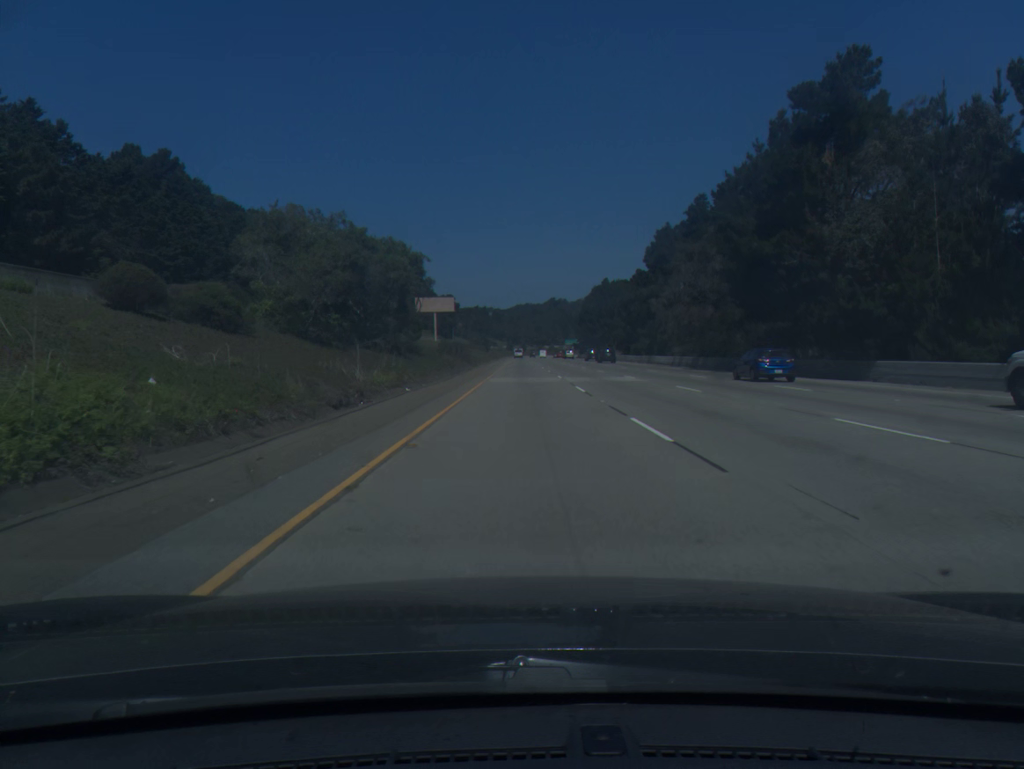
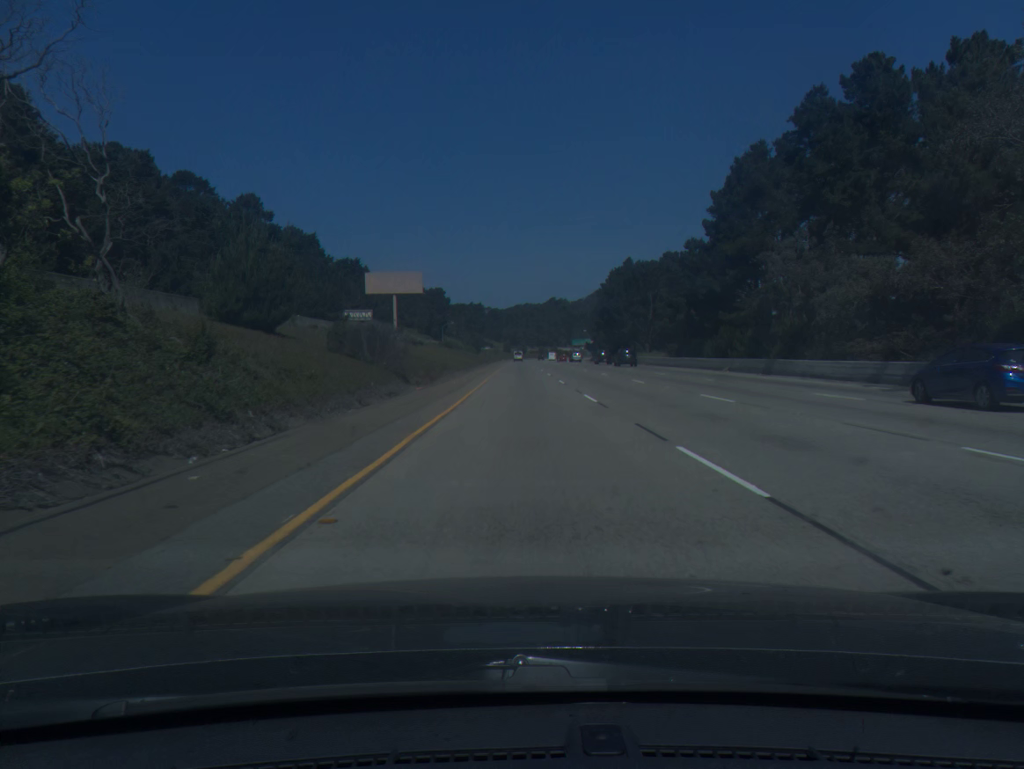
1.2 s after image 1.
(+0.1, +48.0) m; 0°
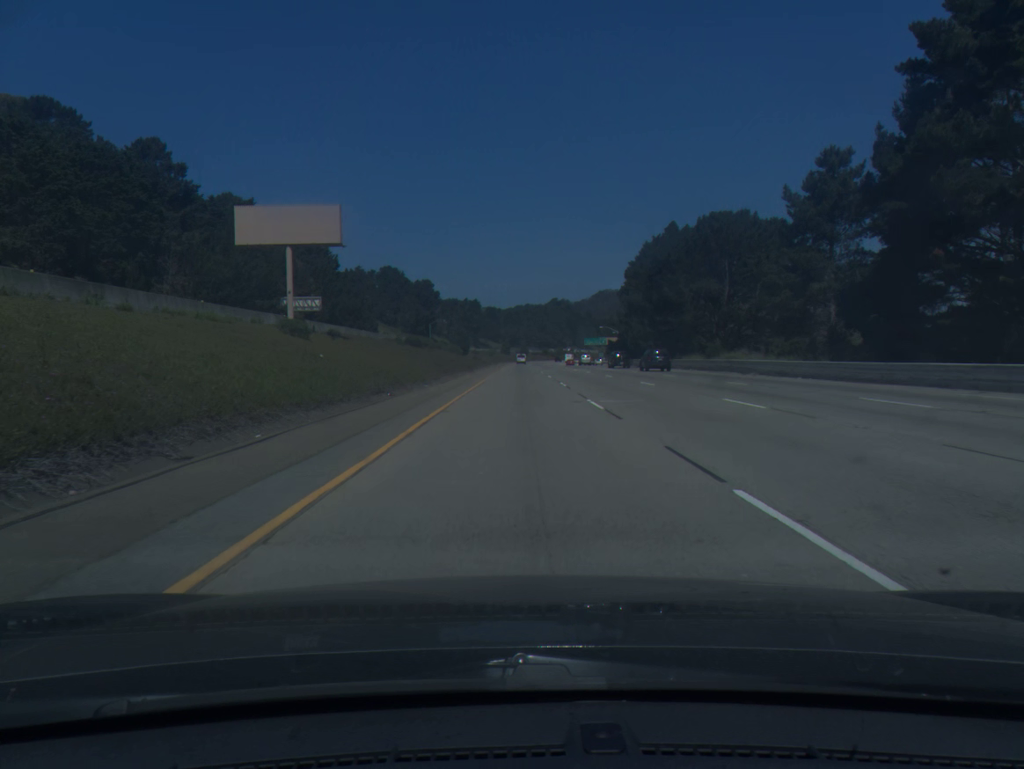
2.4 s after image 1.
(0.0, +47.3) m; 0°
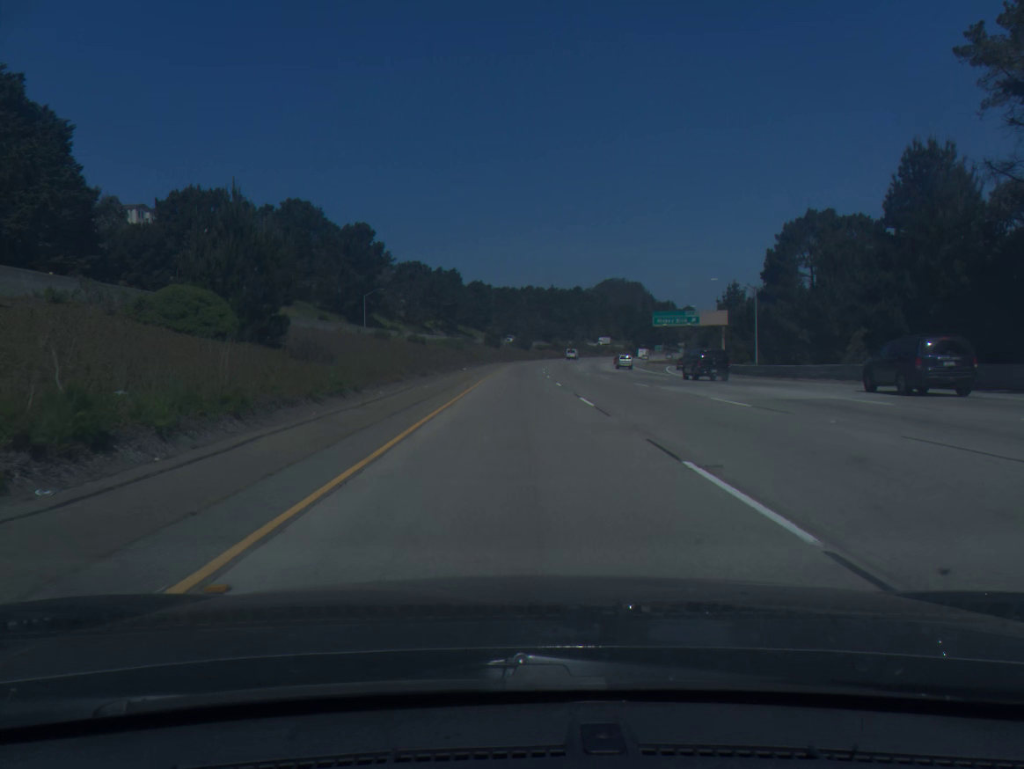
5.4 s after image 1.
(-0.3, +115.3) m; 0°
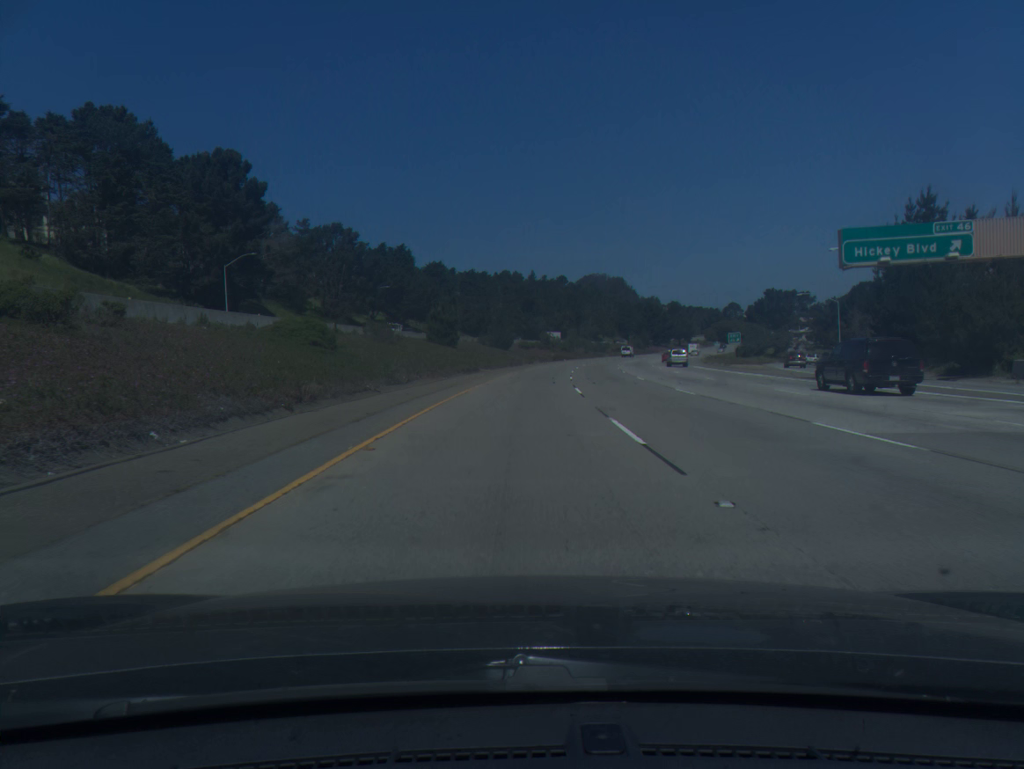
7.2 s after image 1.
(+0.4, +67.2) m; +1°
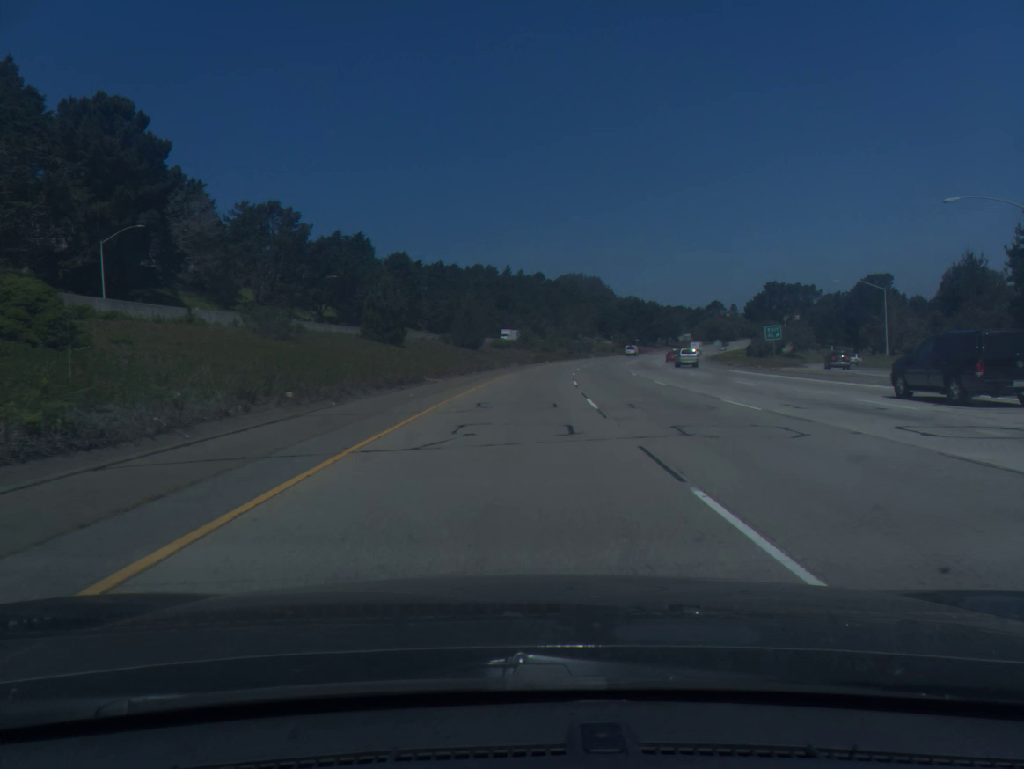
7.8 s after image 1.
(+0.3, +22.1) m; +2°
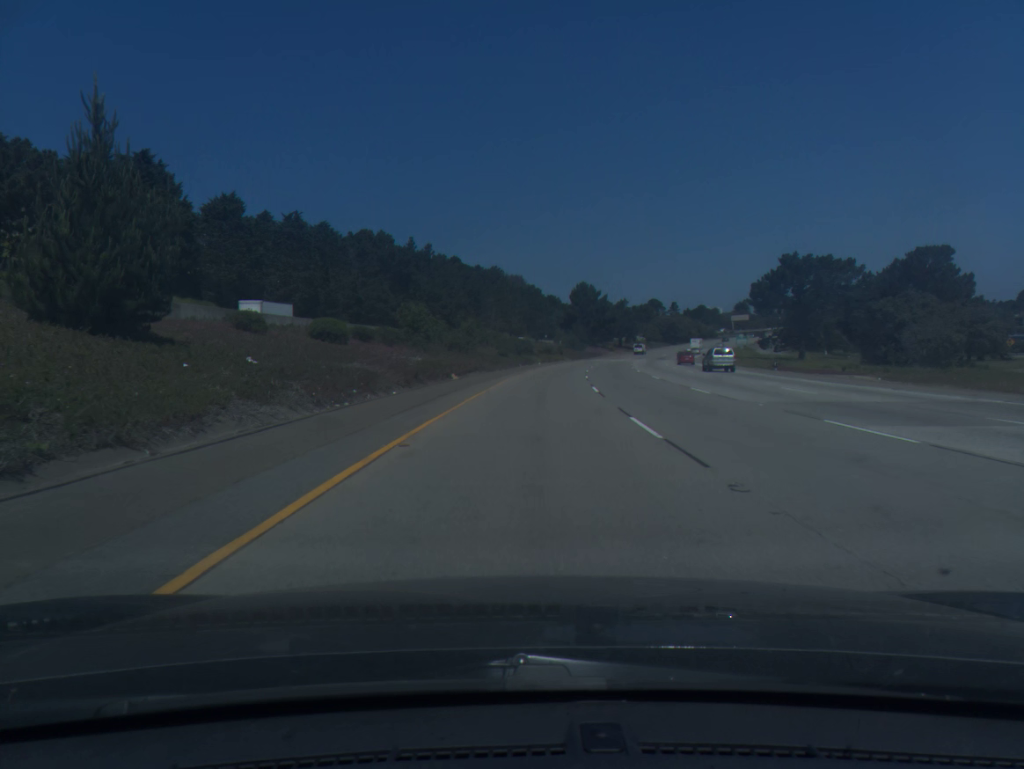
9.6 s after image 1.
(+3.1, +65.2) m; +6°
